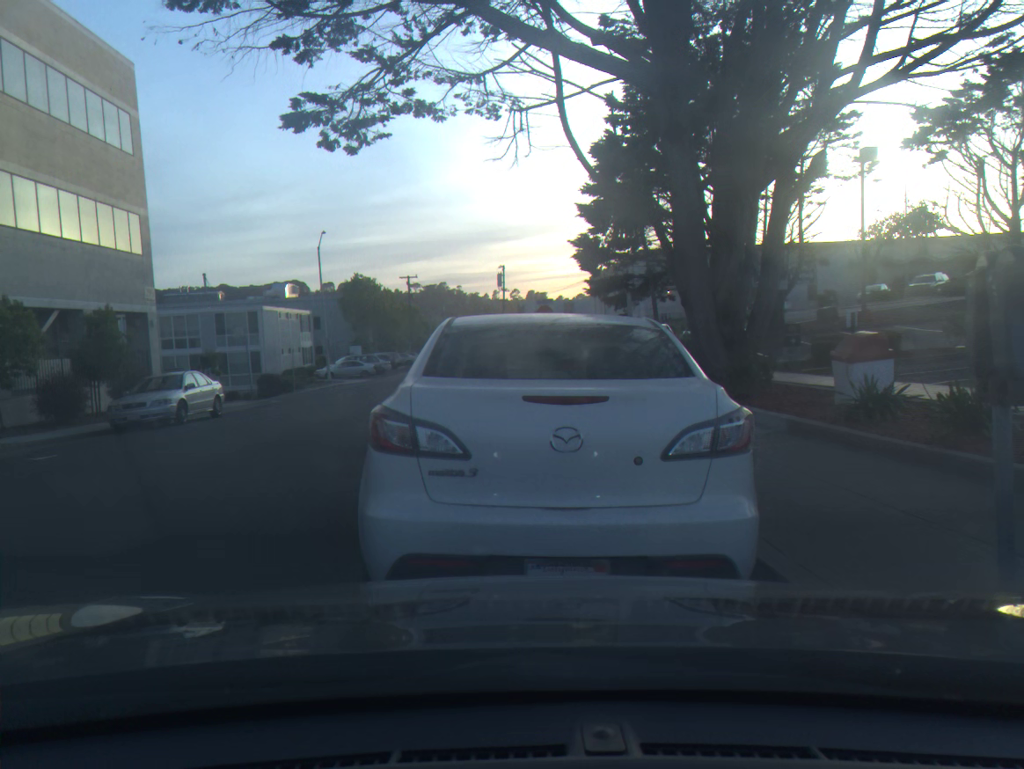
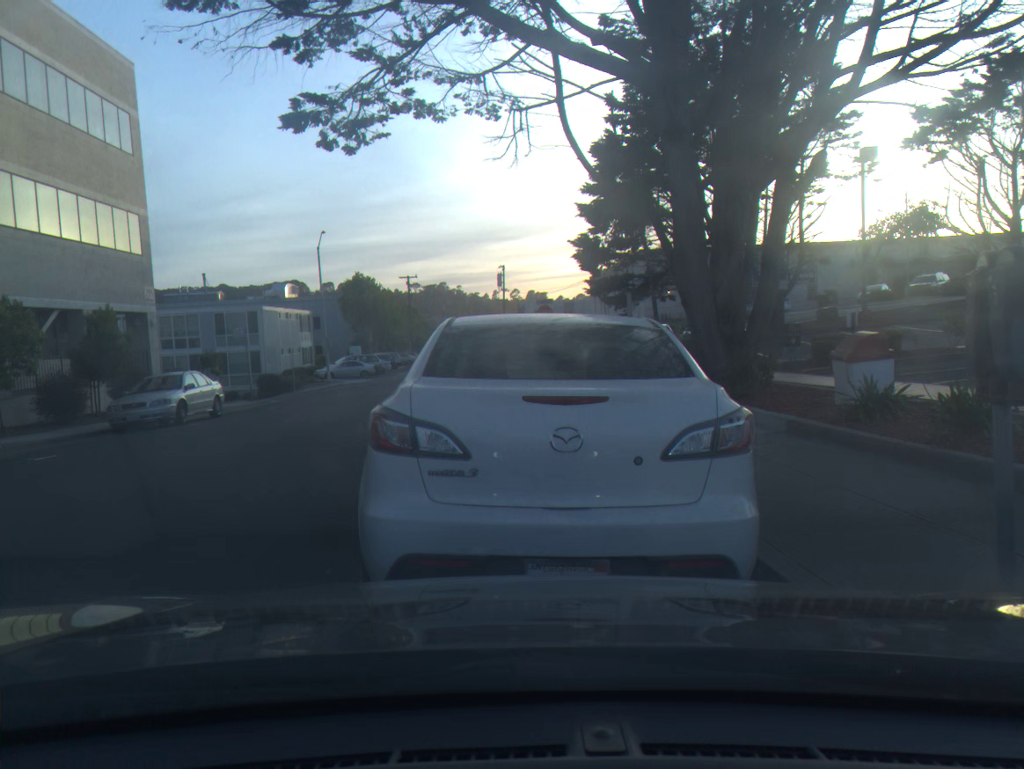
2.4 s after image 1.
(0.0, 0.0) m; 0°
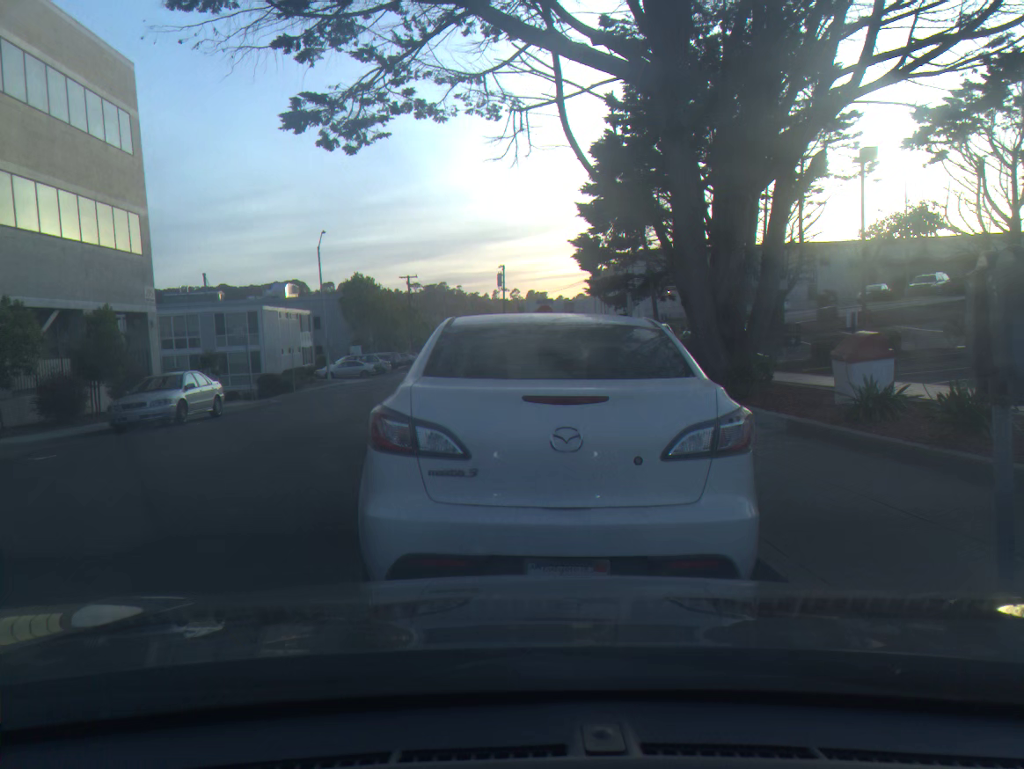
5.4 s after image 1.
(0.0, 0.0) m; 0°
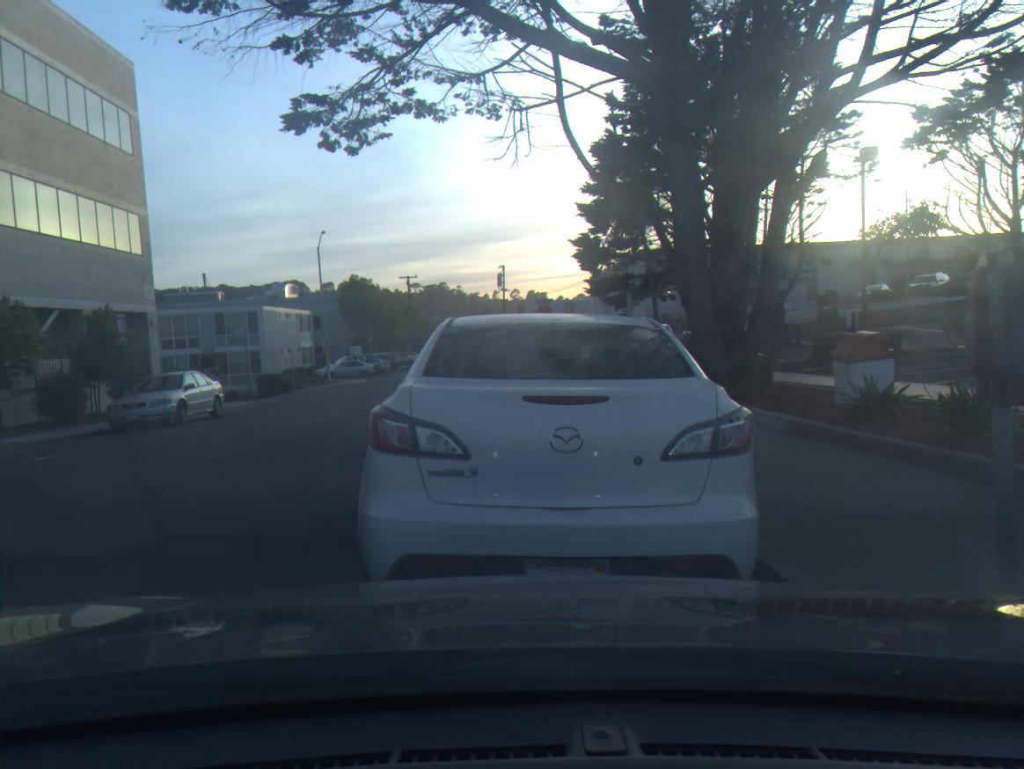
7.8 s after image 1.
(0.0, 0.0) m; 0°
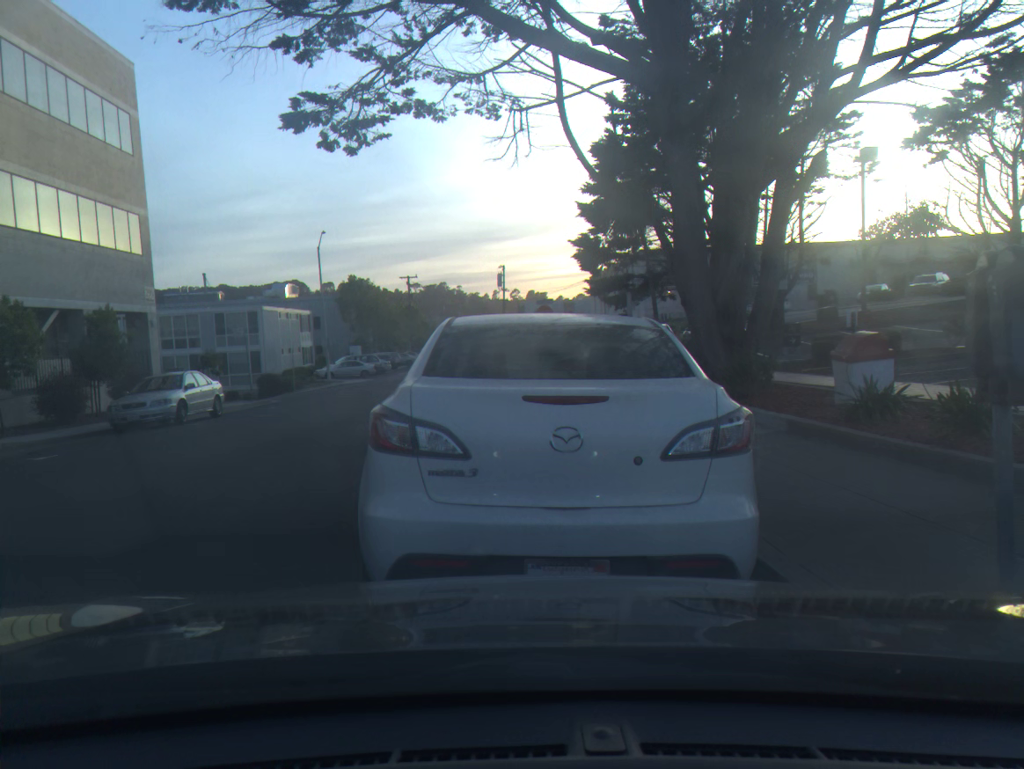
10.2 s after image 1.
(0.0, 0.0) m; 0°
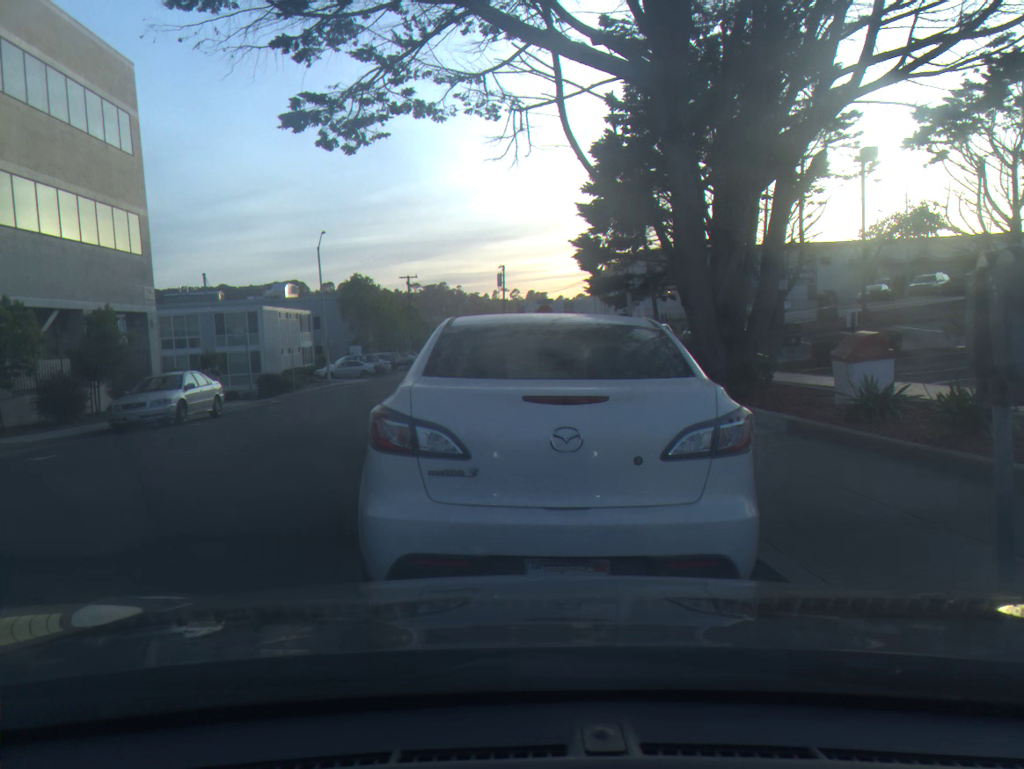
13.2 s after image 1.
(0.0, 0.0) m; 0°
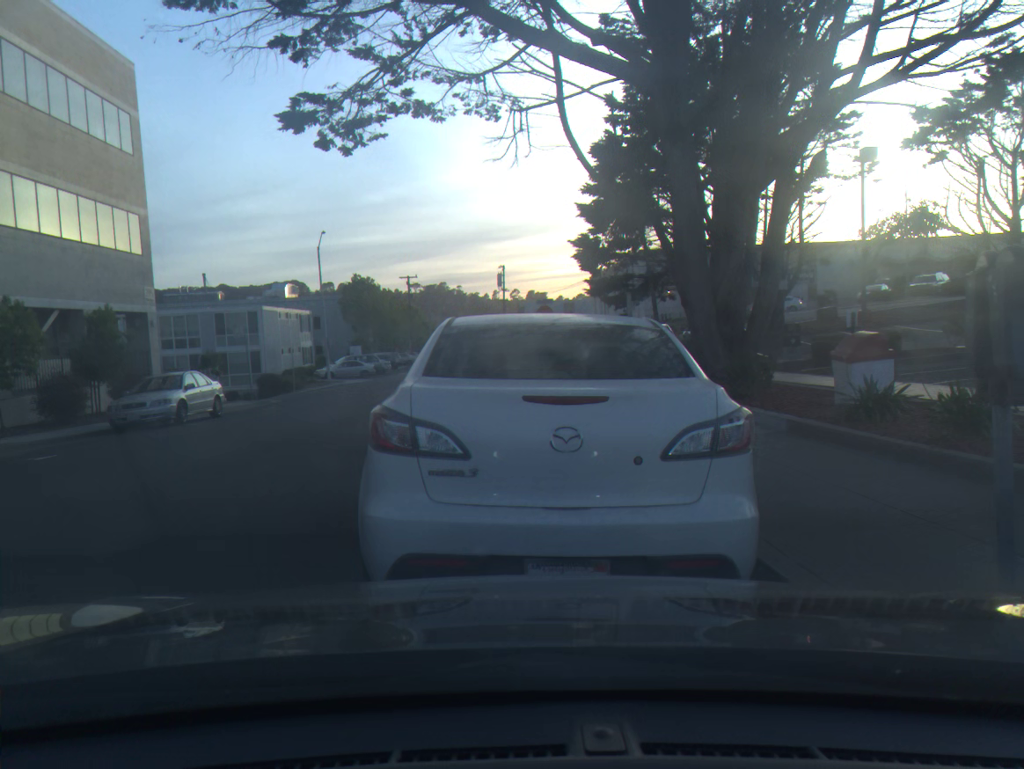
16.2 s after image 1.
(-0.1, 0.0) m; 0°
